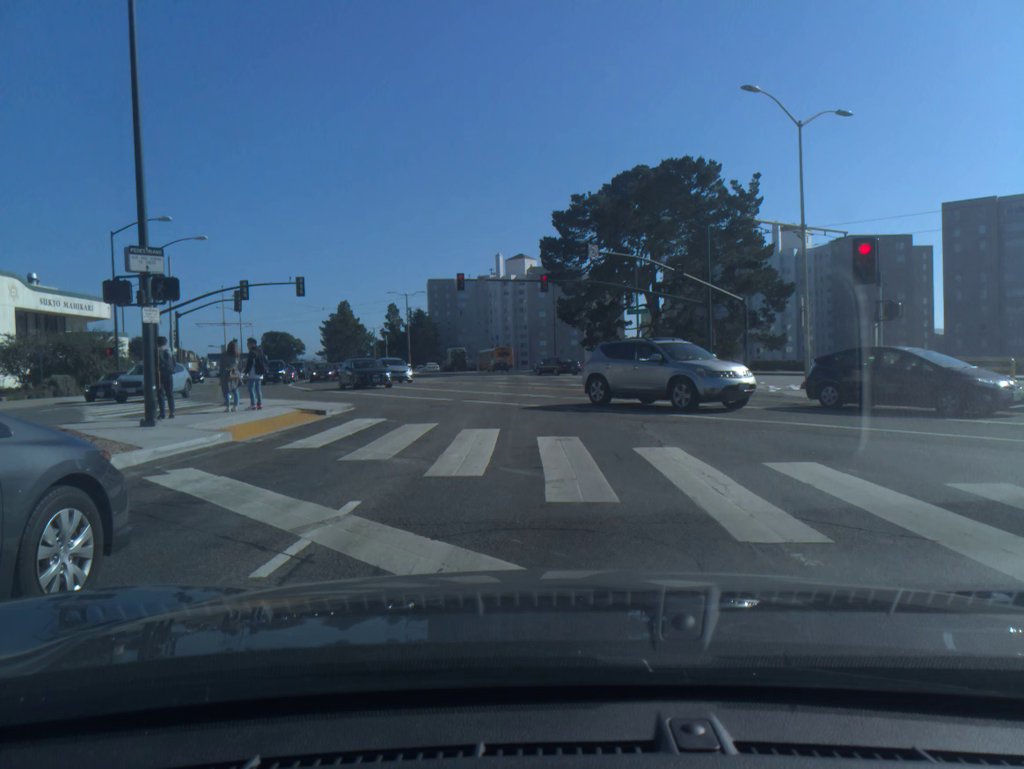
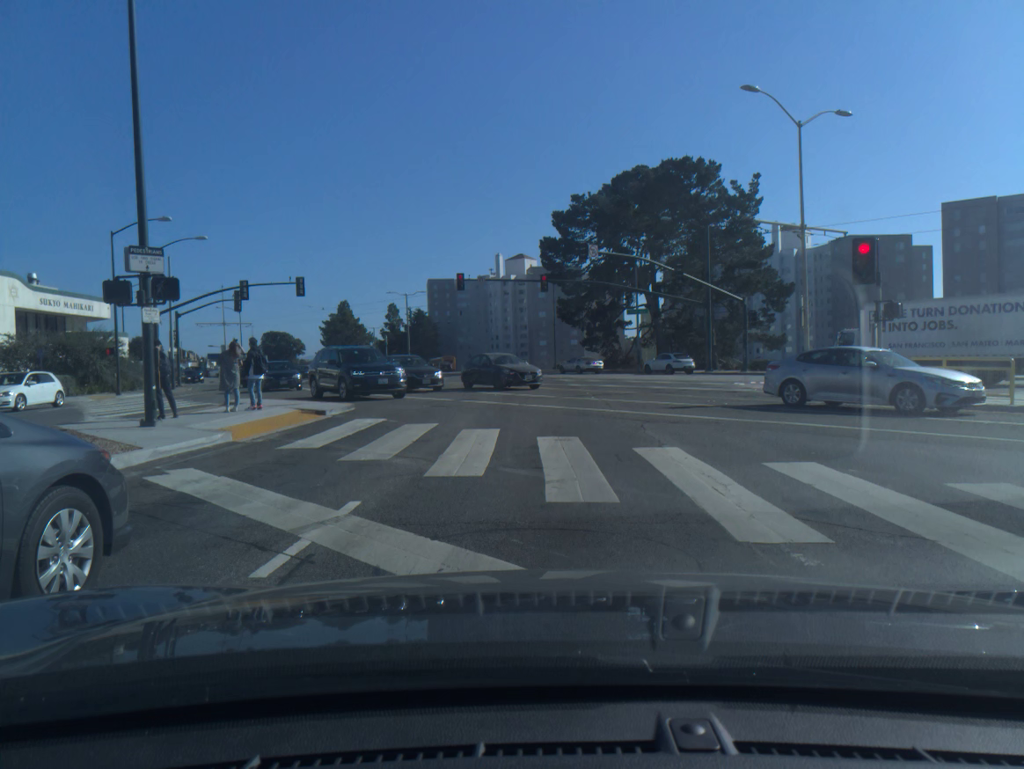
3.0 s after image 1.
(0.0, 0.0) m; 0°
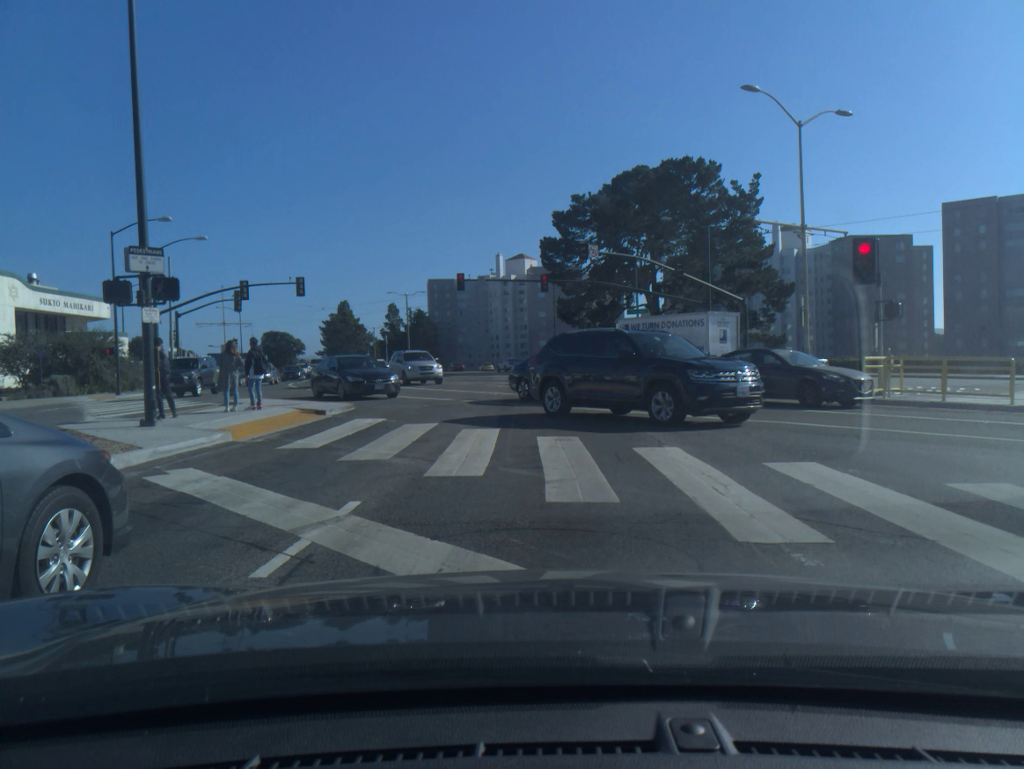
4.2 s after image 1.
(0.0, 0.0) m; 0°
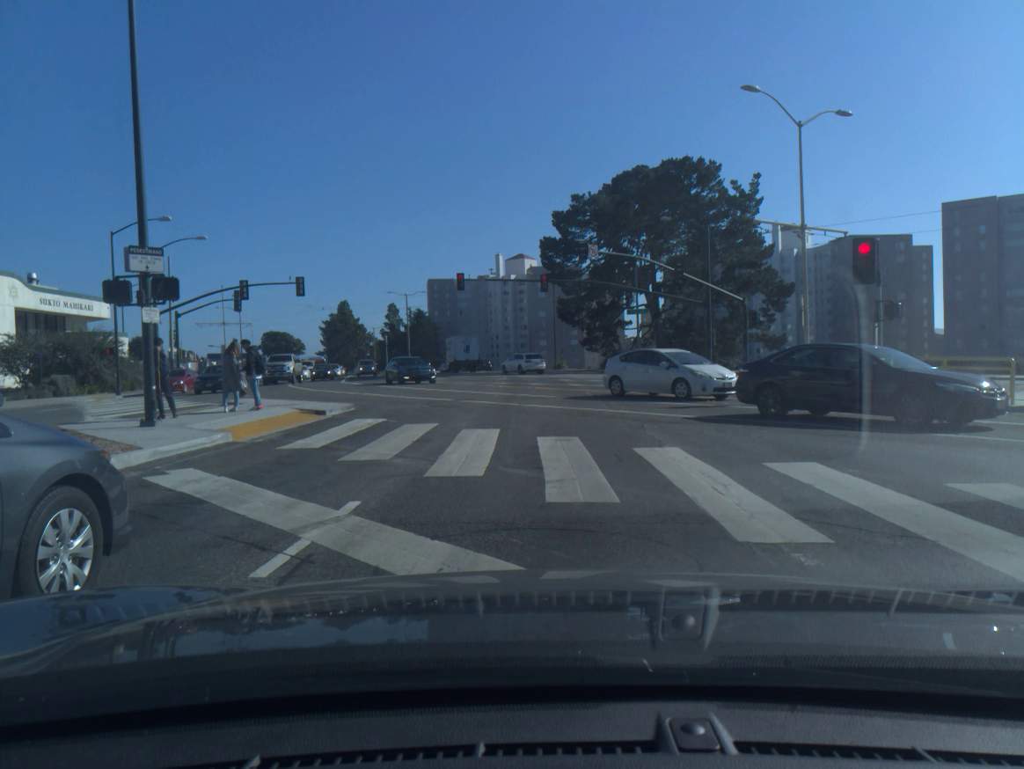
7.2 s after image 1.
(0.0, 0.0) m; 0°
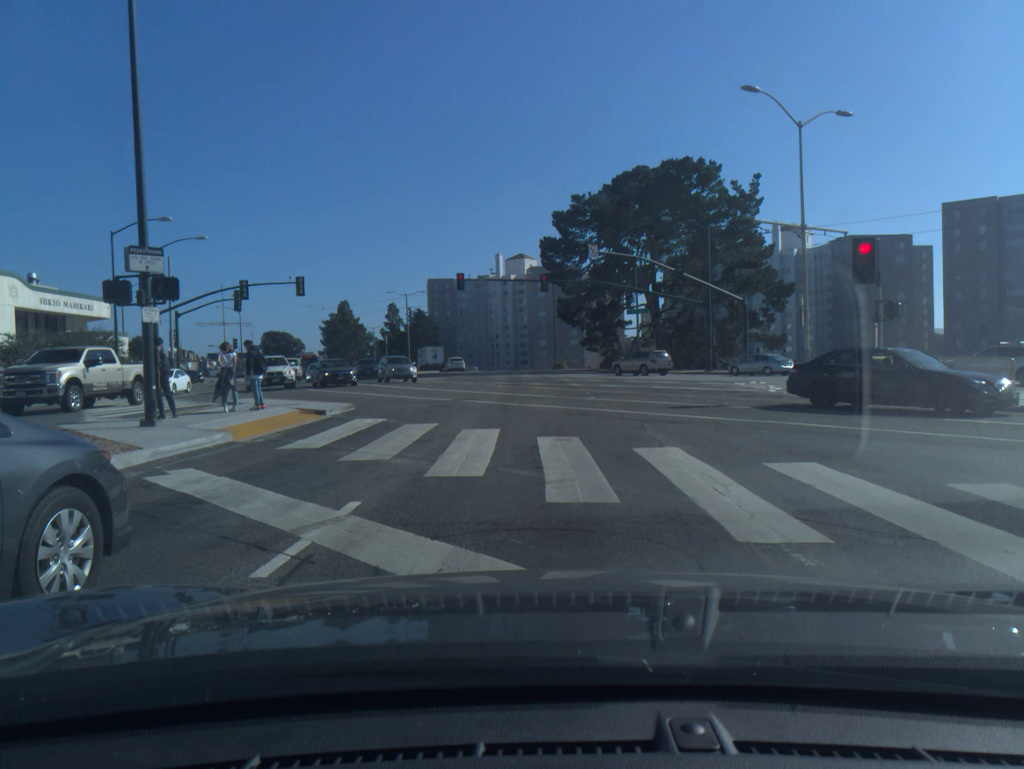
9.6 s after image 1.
(0.0, 0.0) m; 0°
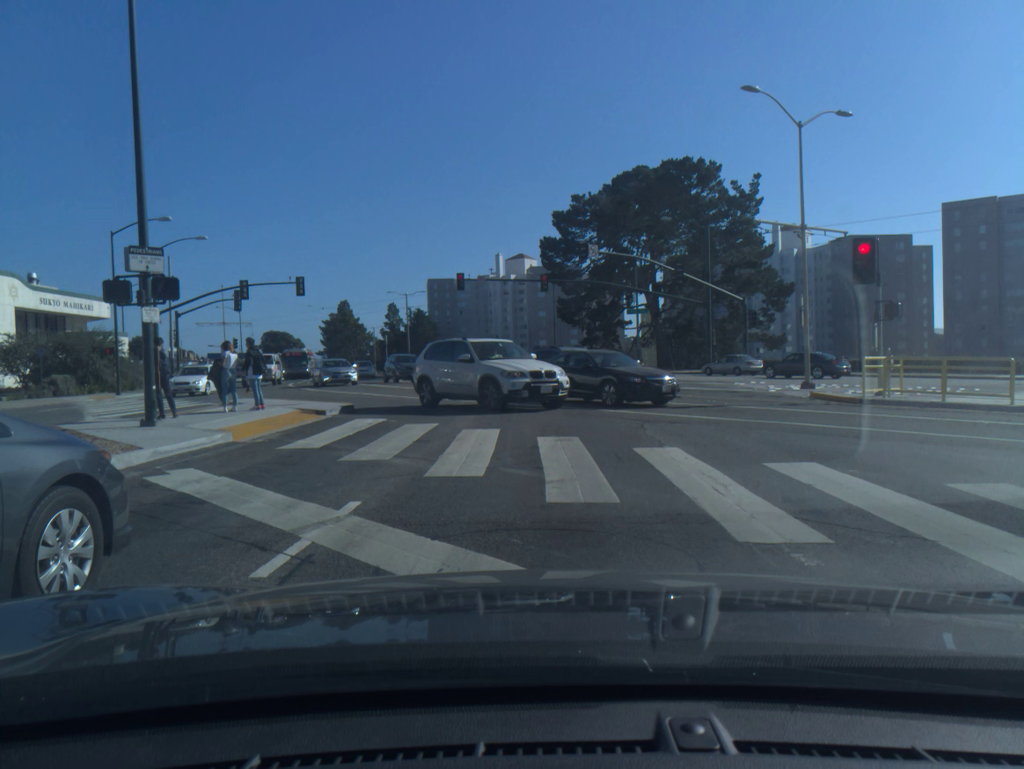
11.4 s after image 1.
(0.0, 0.0) m; 0°
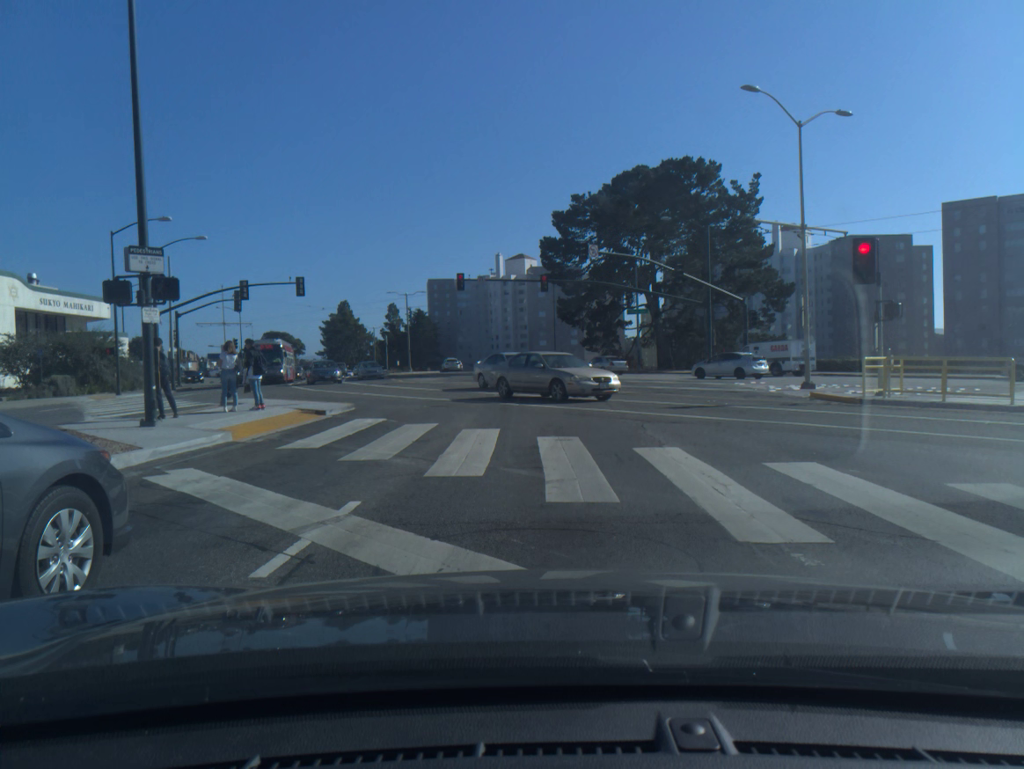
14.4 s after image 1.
(0.0, -0.1) m; 0°
